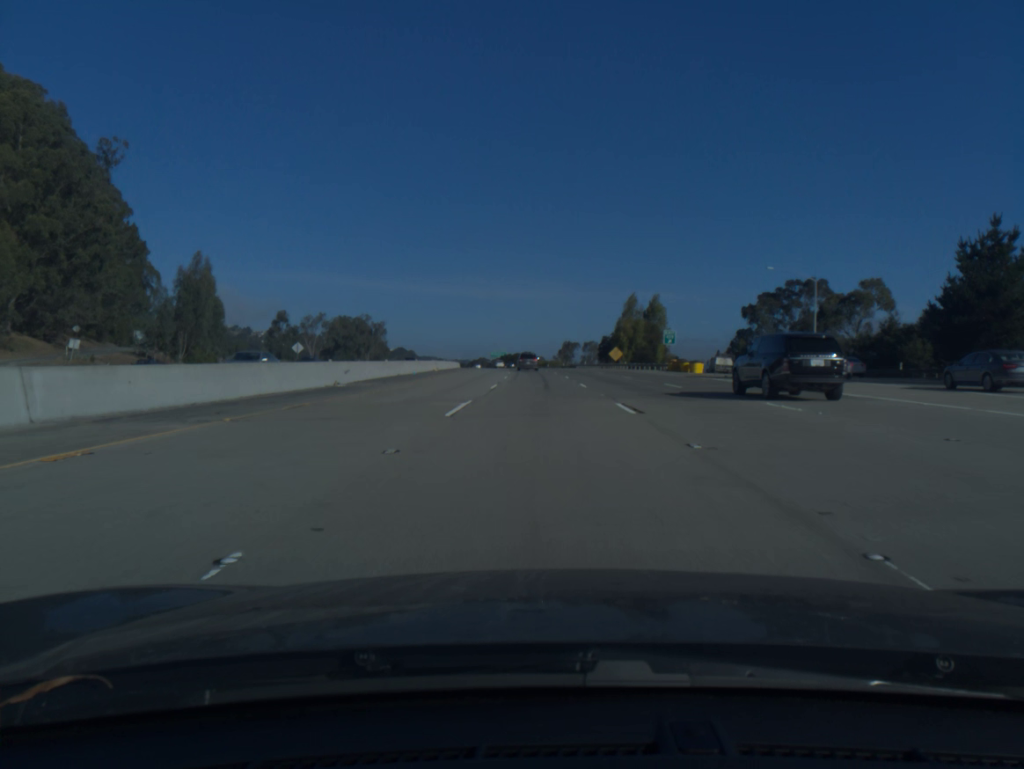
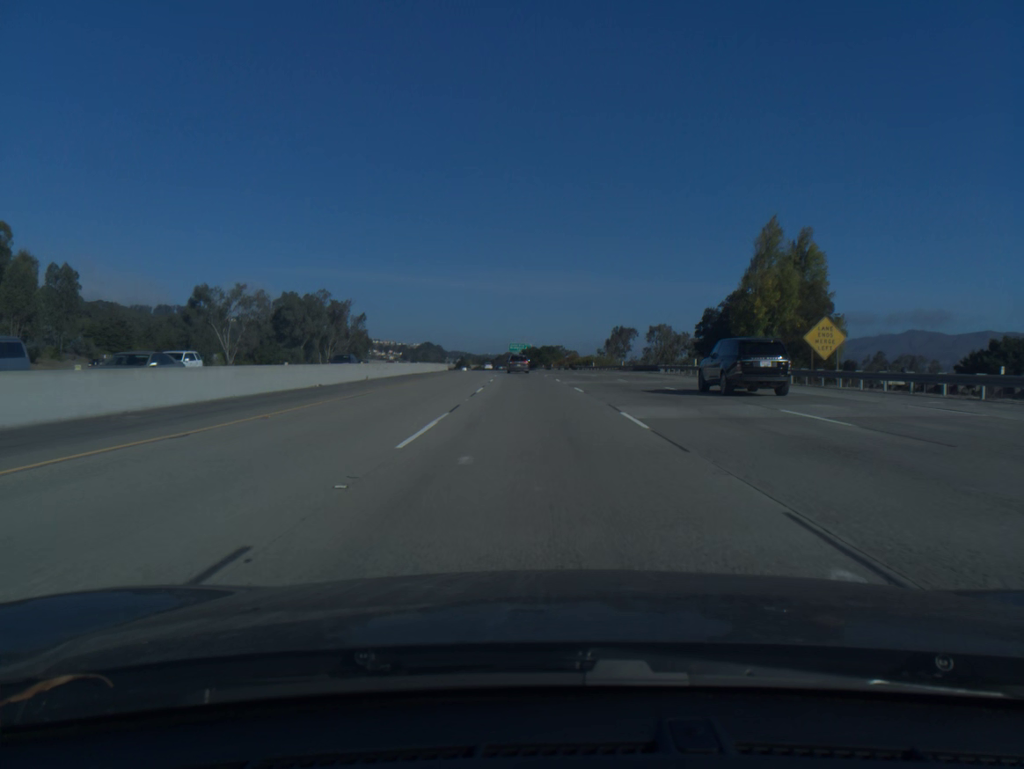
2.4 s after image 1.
(-1.1, +75.6) m; -2°
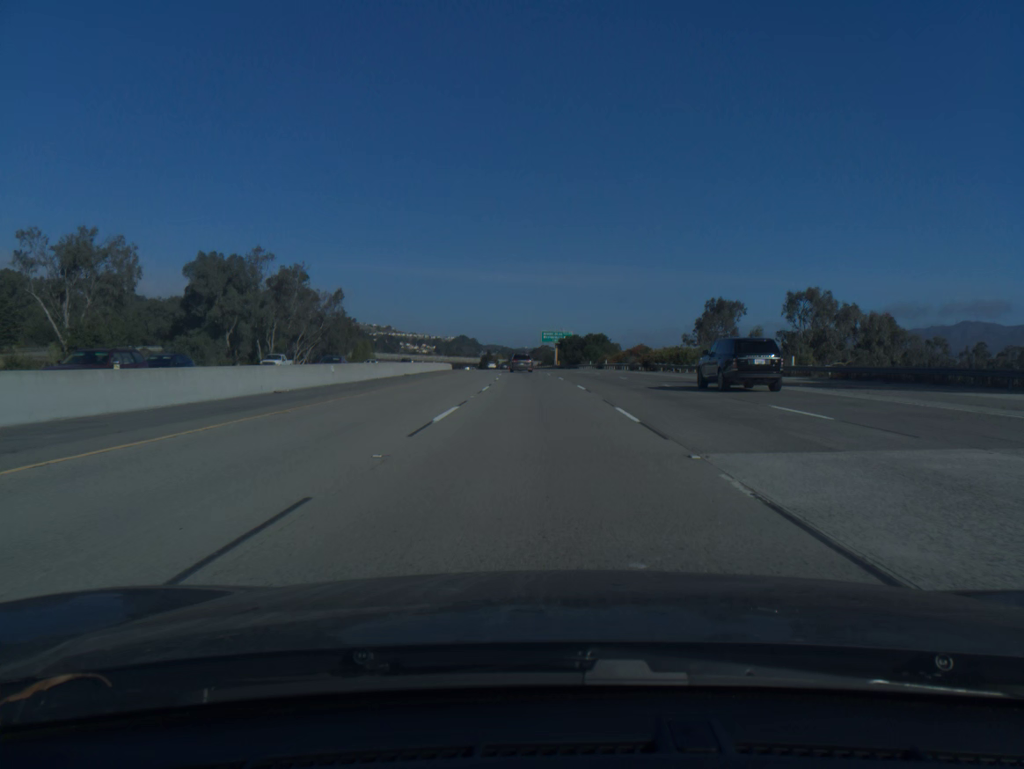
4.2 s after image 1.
(-1.2, +57.0) m; -3°
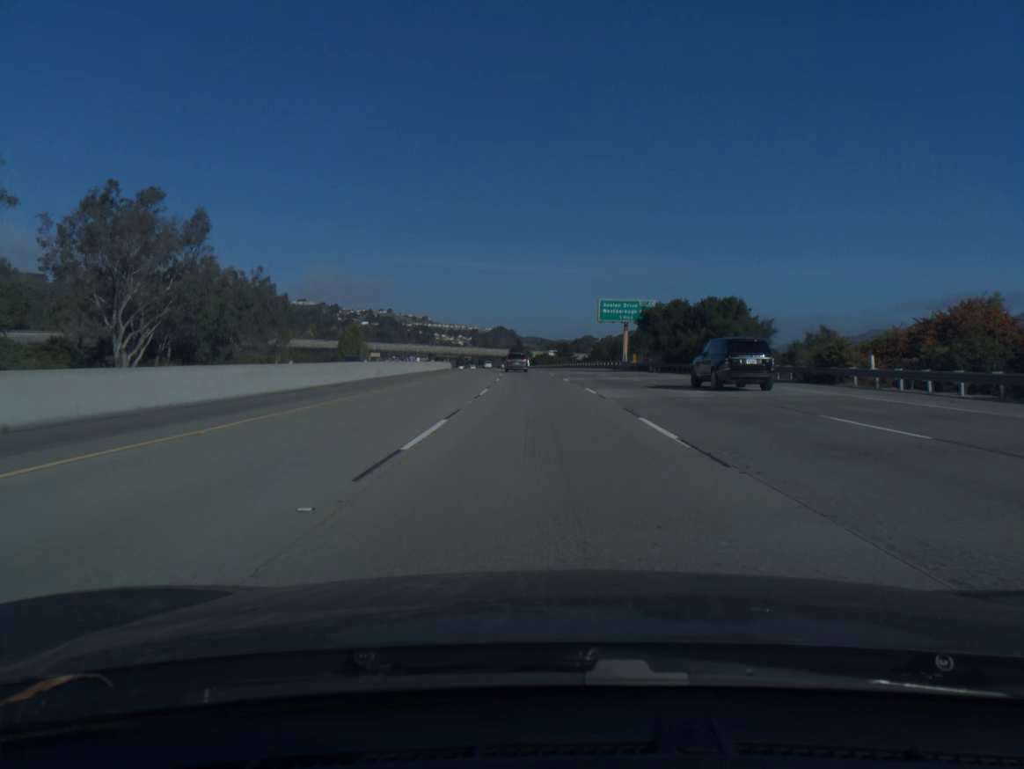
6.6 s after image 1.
(-2.1, +75.8) m; -3°
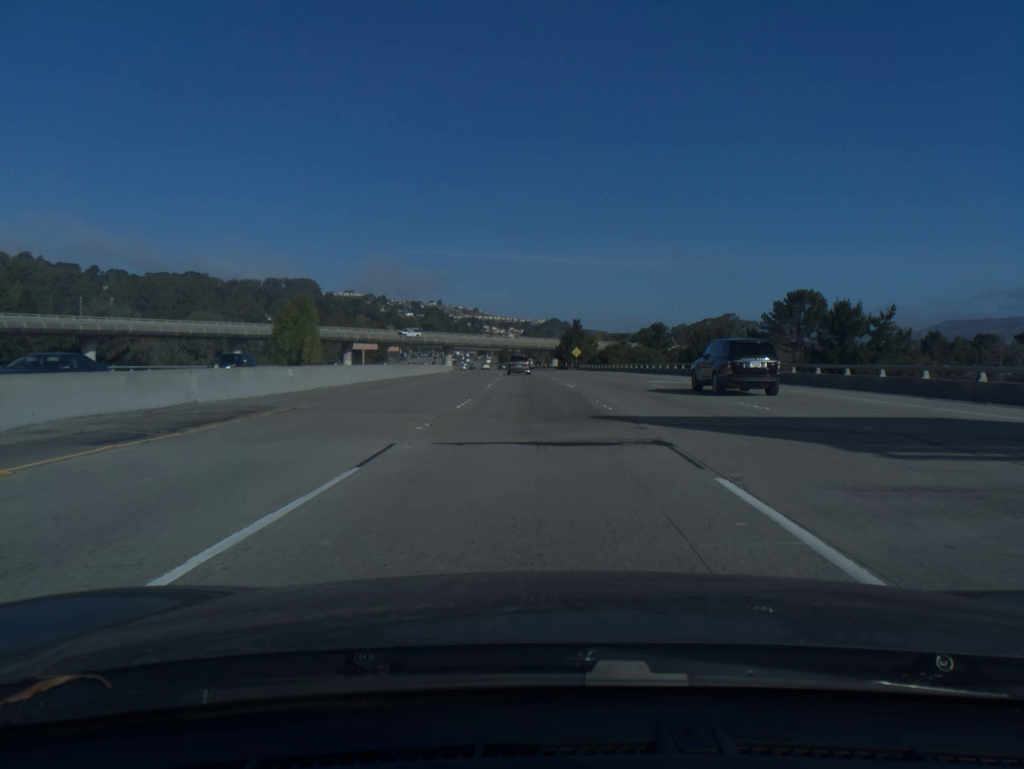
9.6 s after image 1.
(-2.8, +94.6) m; -4°
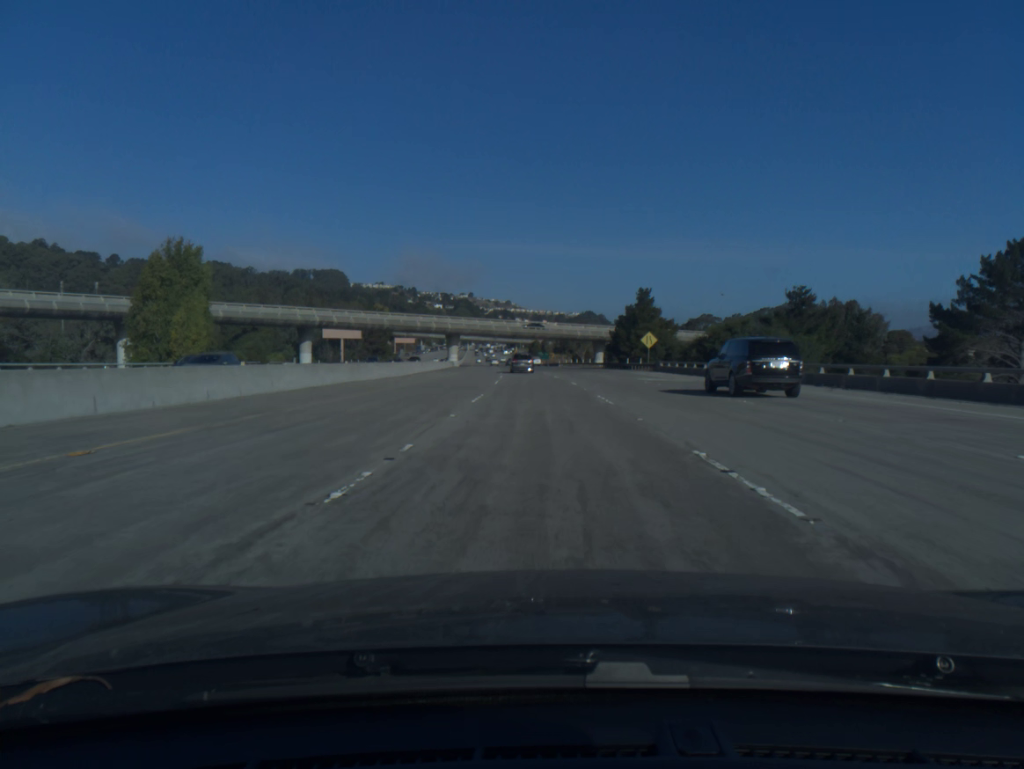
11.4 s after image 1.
(-1.3, +56.9) m; -2°
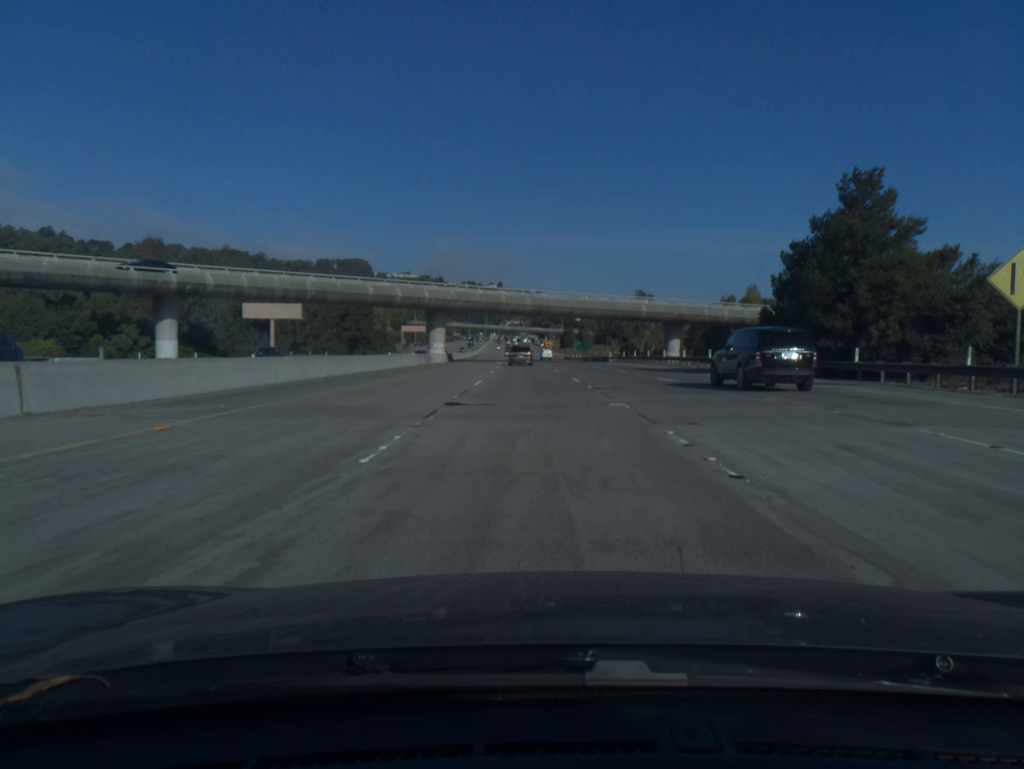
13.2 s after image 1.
(-1.0, +56.9) m; -2°
